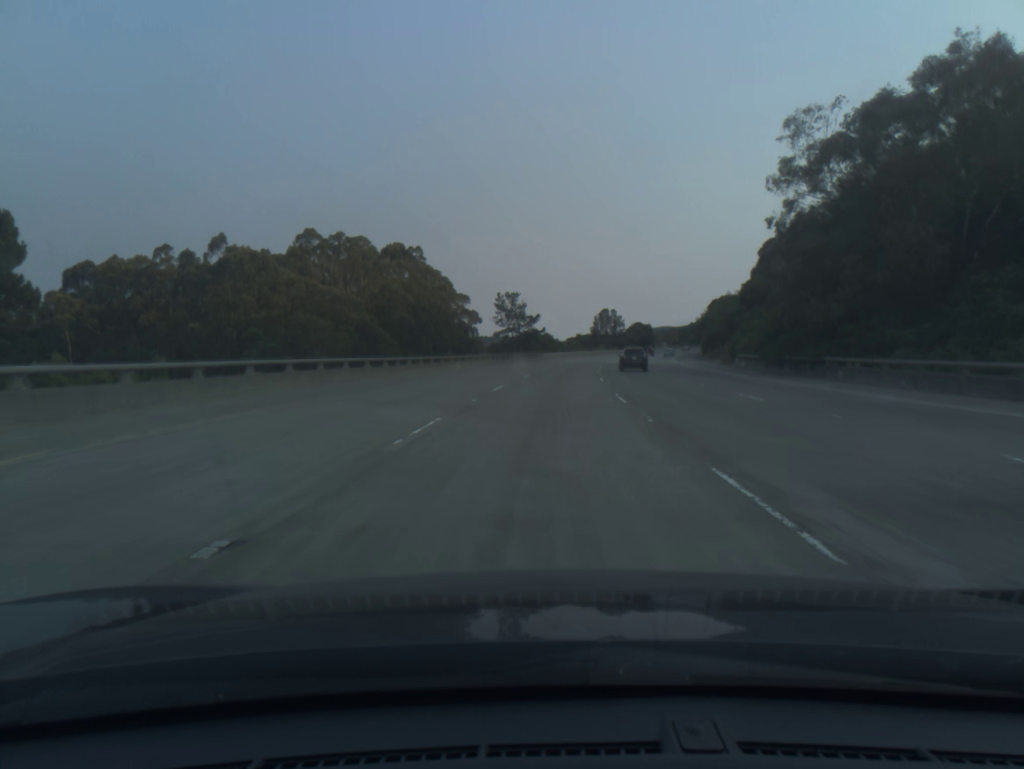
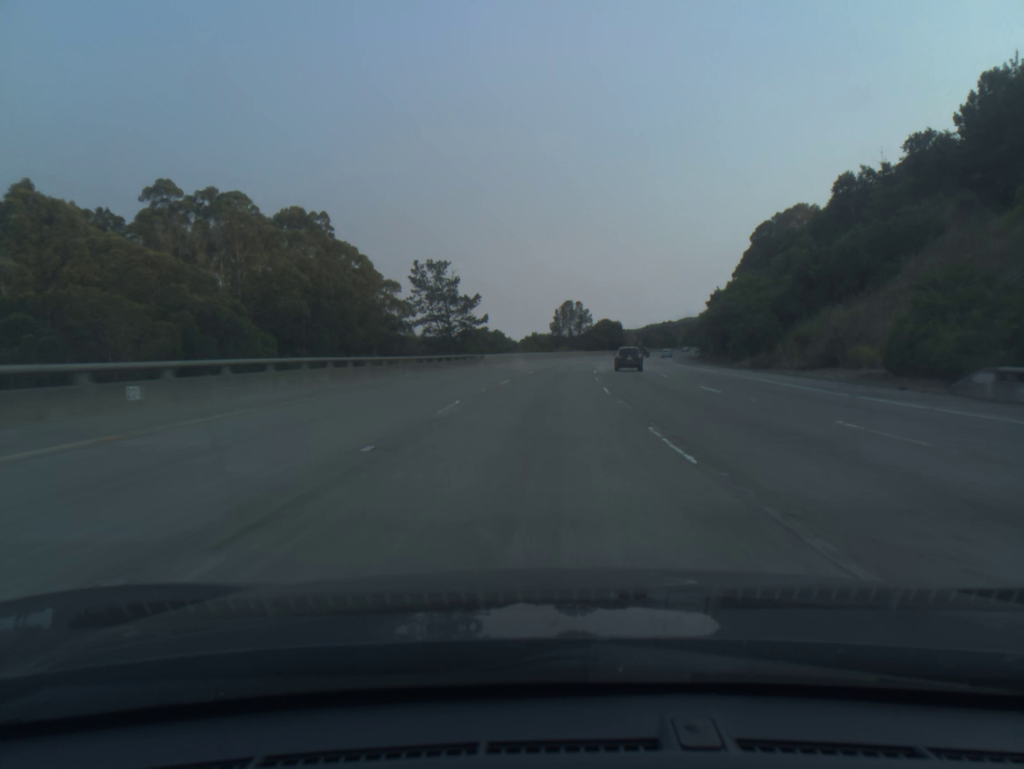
(+1.2, +39.0) m; +3°
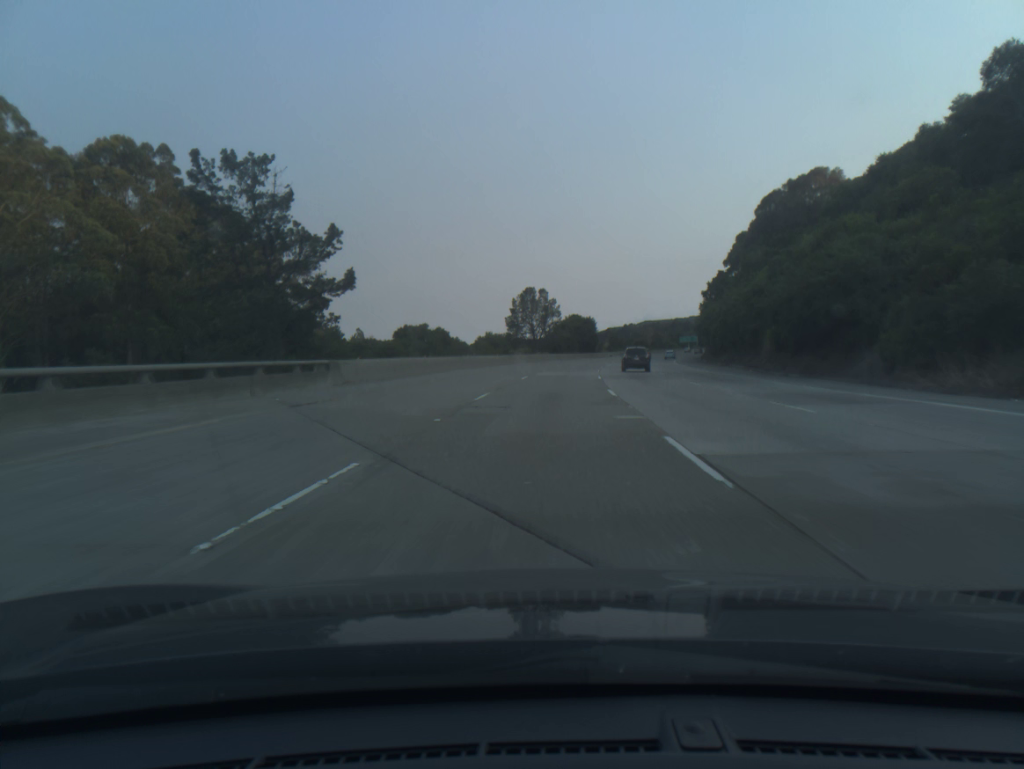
(+1.0, +39.0) m; +3°
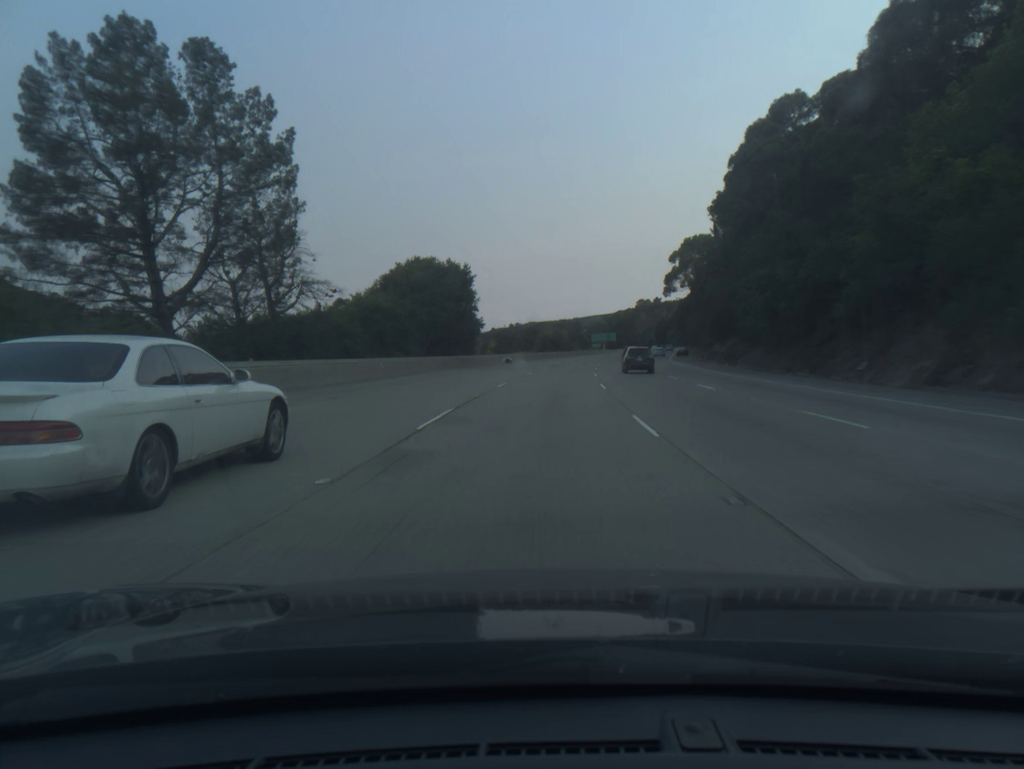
(+7.0, +97.5) m; +8°
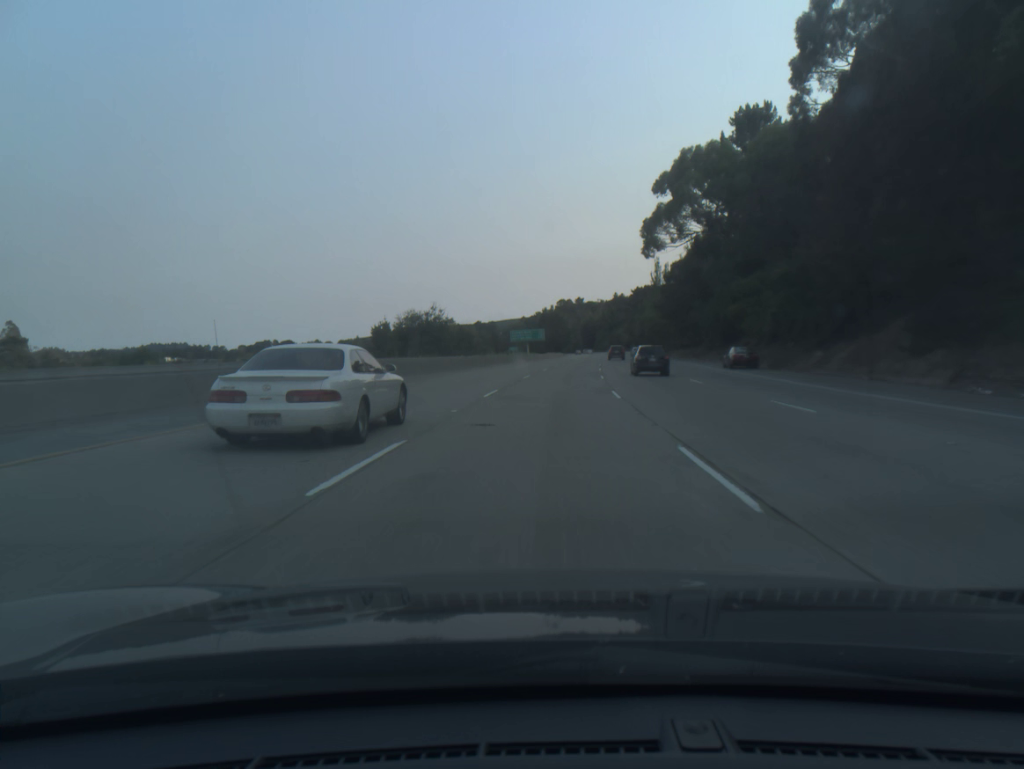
(+4.0, +78.3) m; +6°
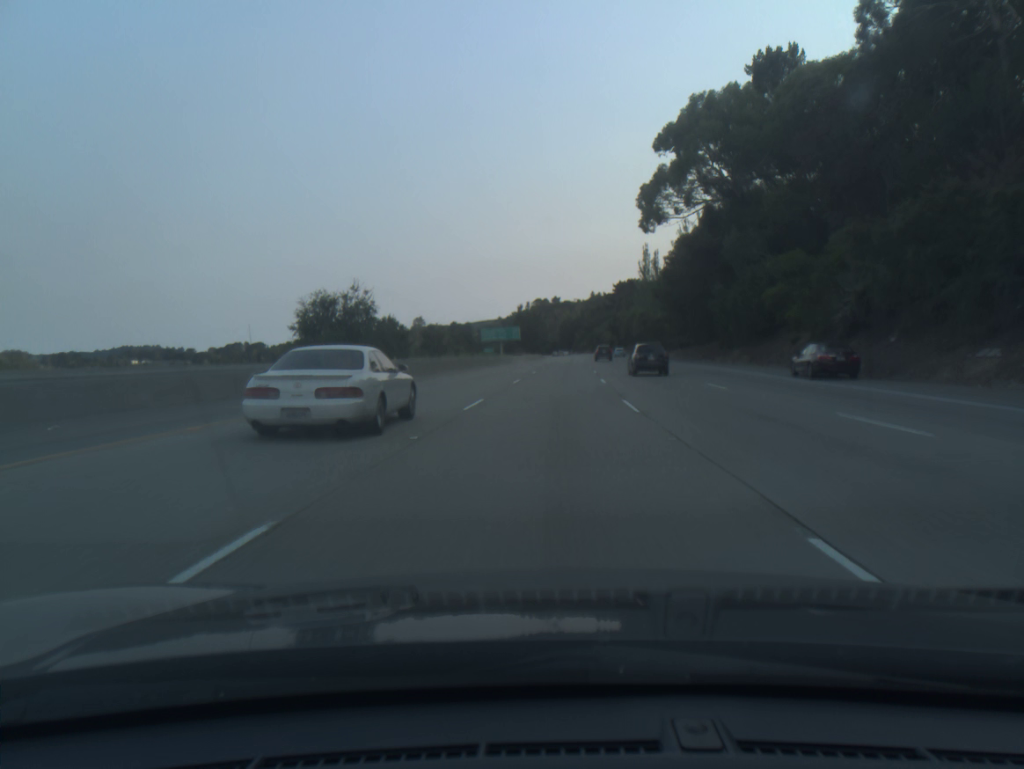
(+0.3, +19.6) m; +2°
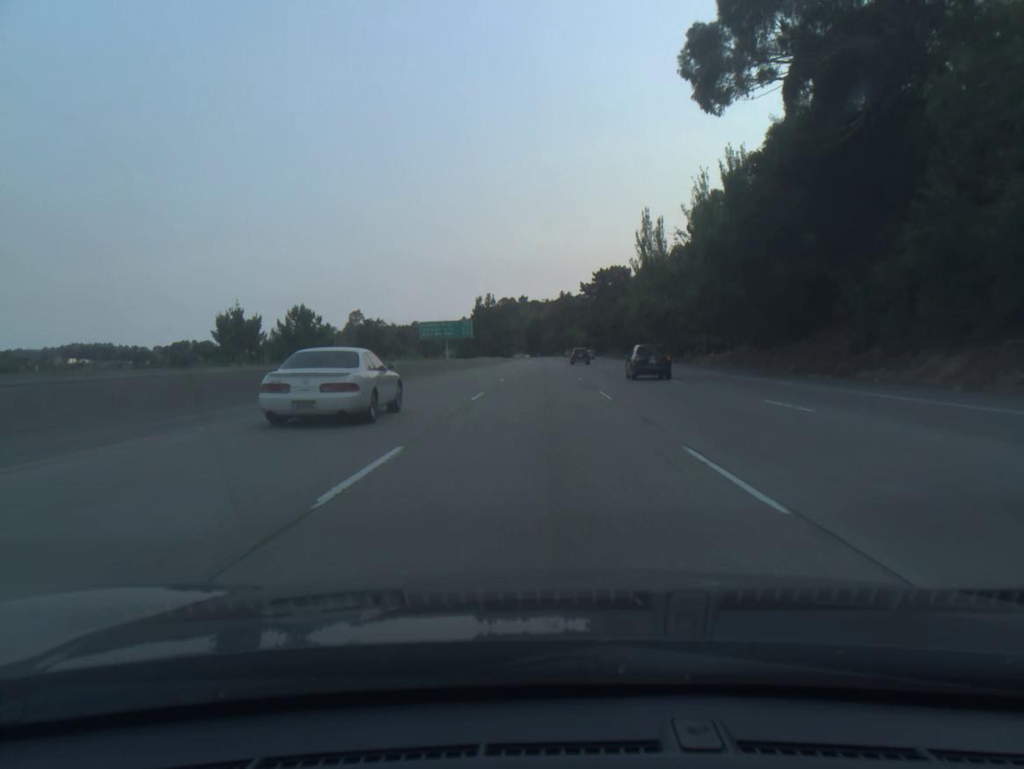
(+1.0, +39.2) m; +2°
